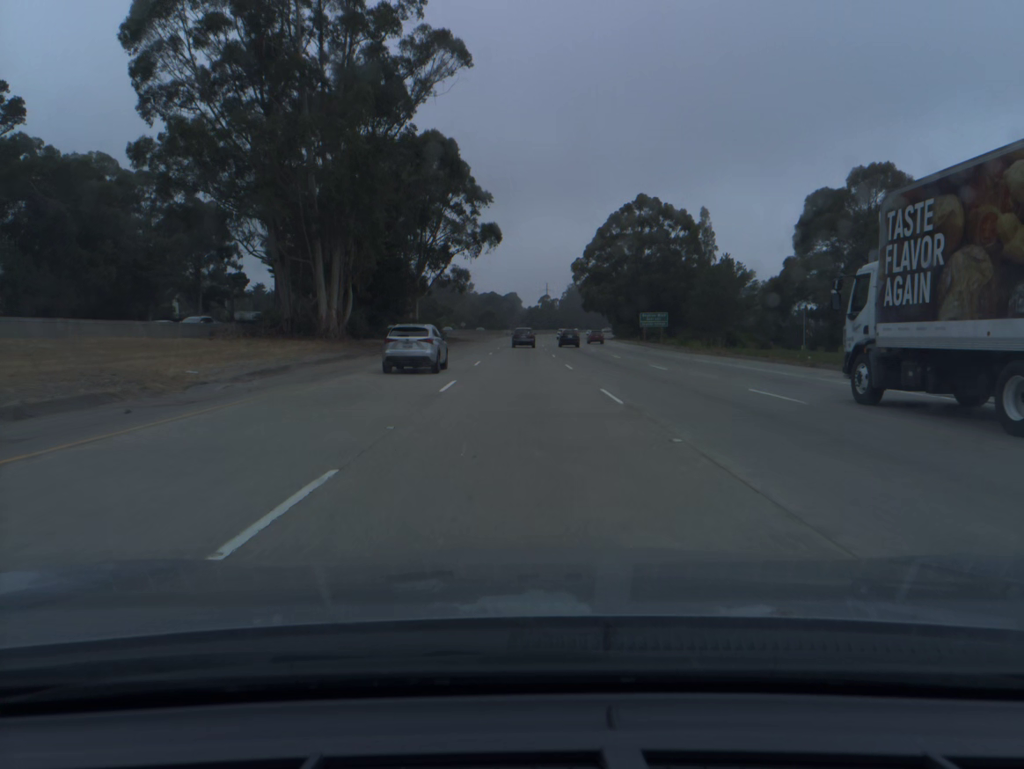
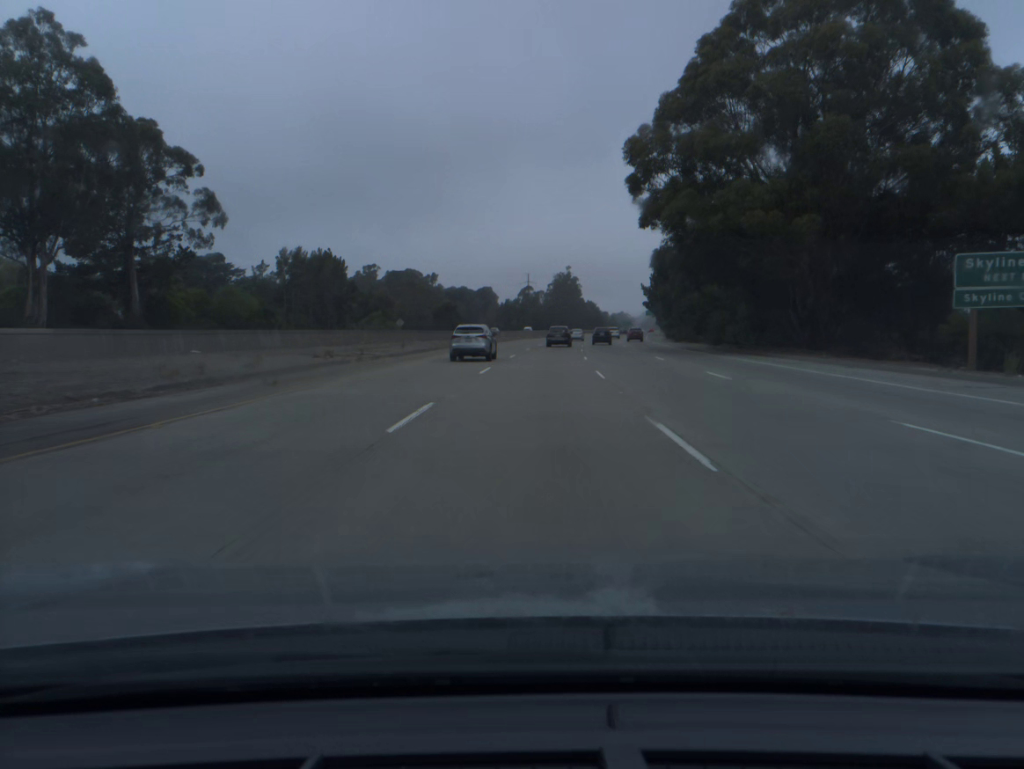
(+0.7, +95.2) m; +1°
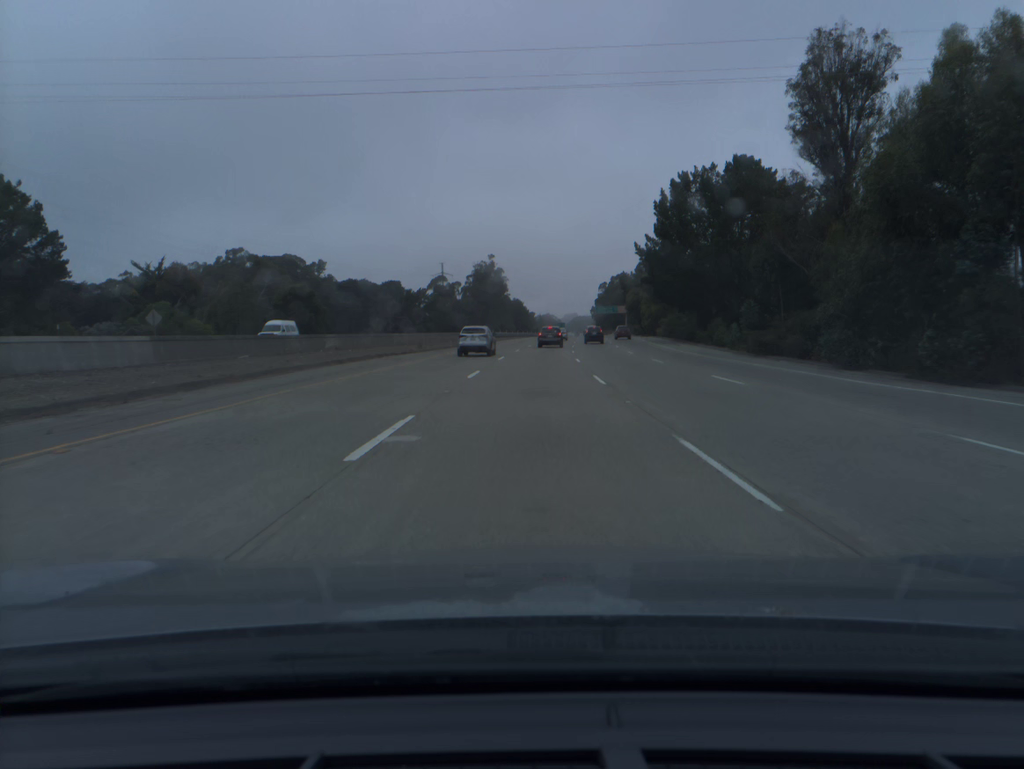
(+3.8, +75.1) m; +6°
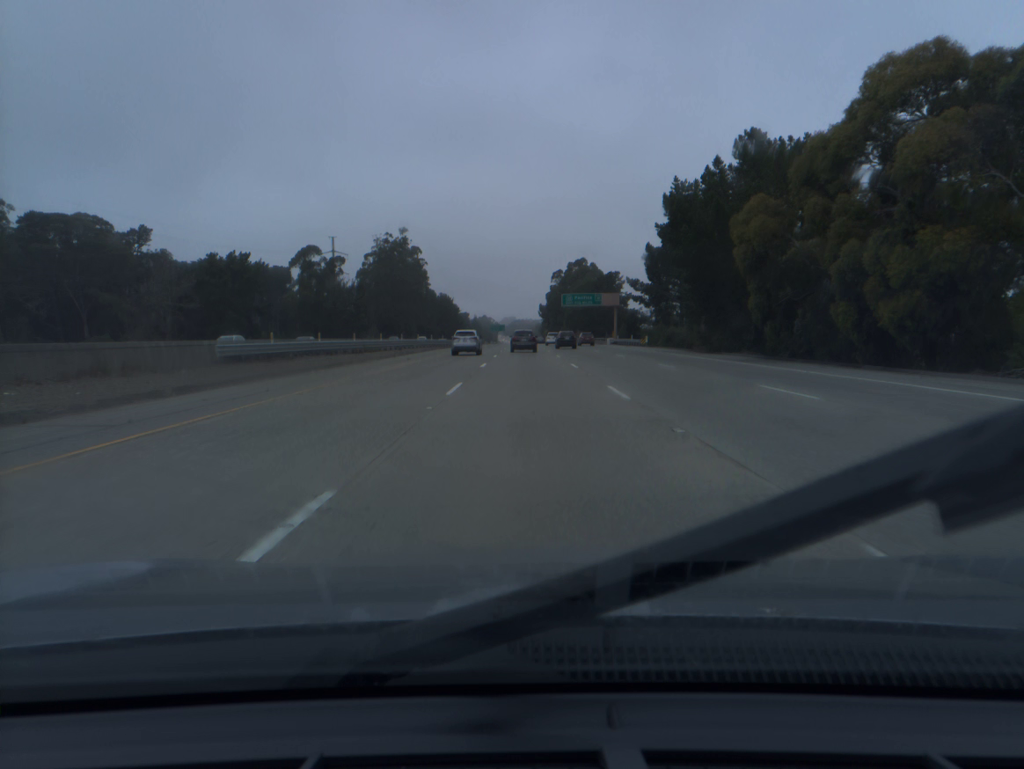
(+4.2, +93.1) m; +5°
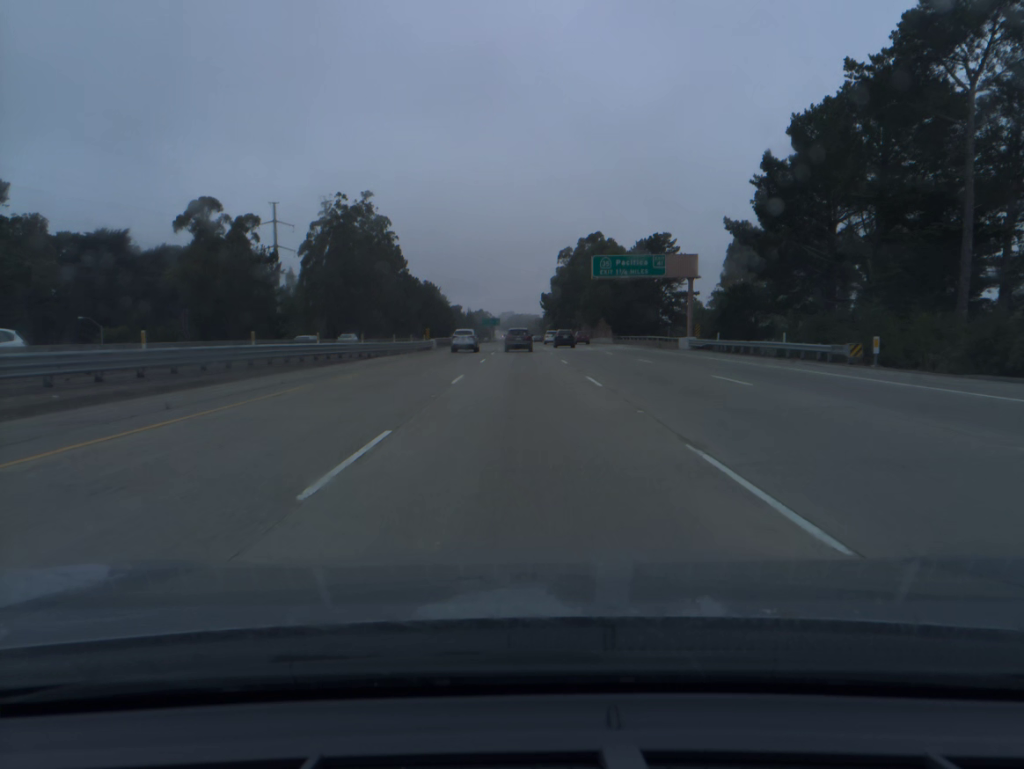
(+0.2, +55.0) m; 0°
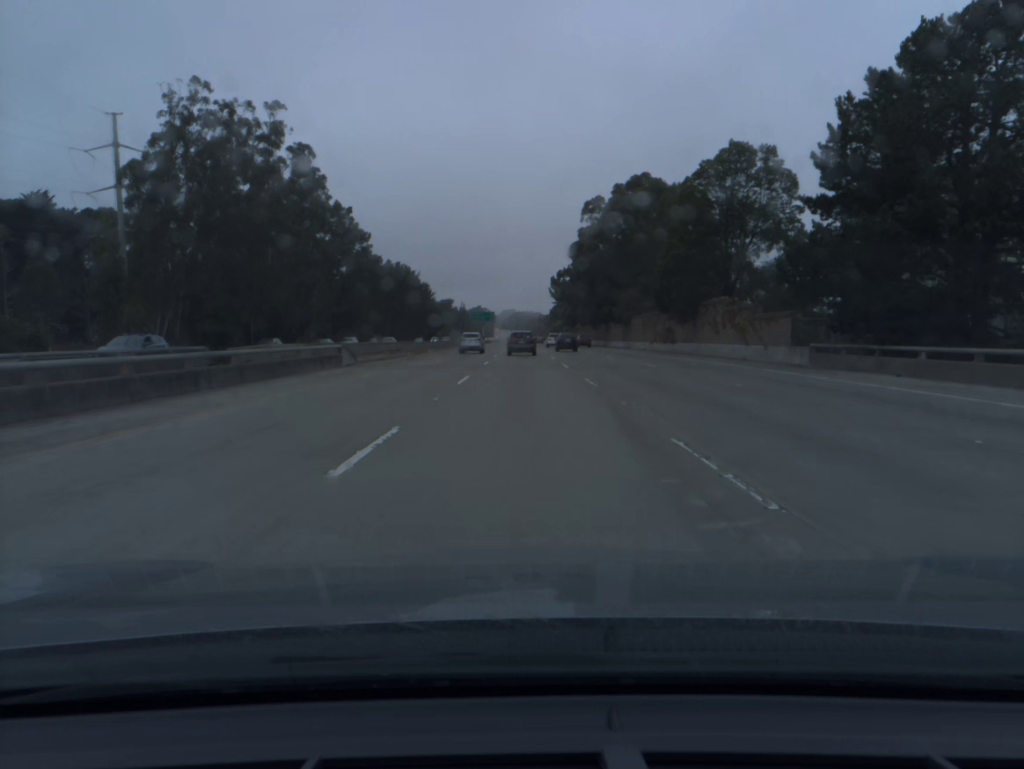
(-0.1, +72.0) m; 0°
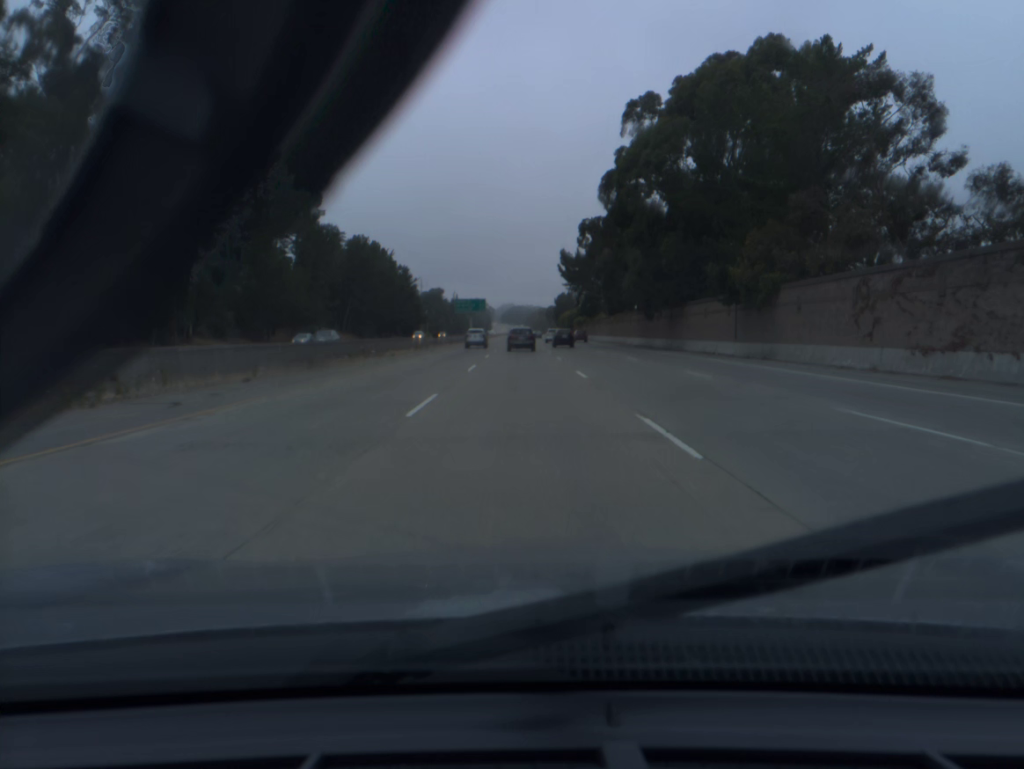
(0.0, +53.4) m; 0°
